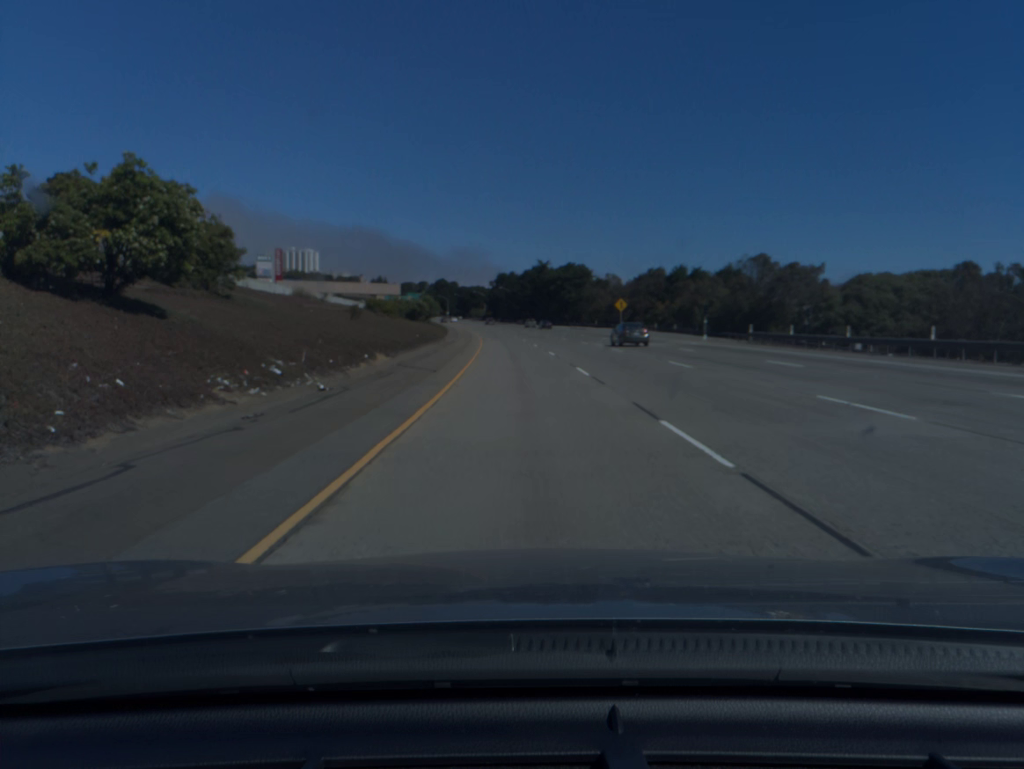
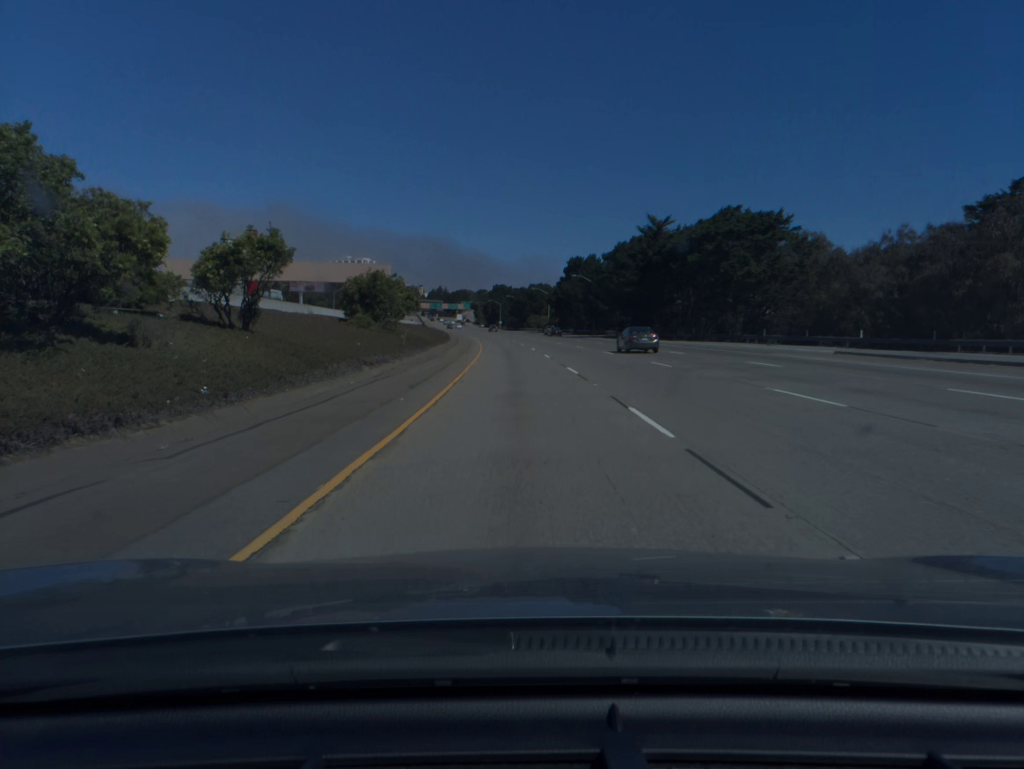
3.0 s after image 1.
(-4.1, +99.4) m; -5°
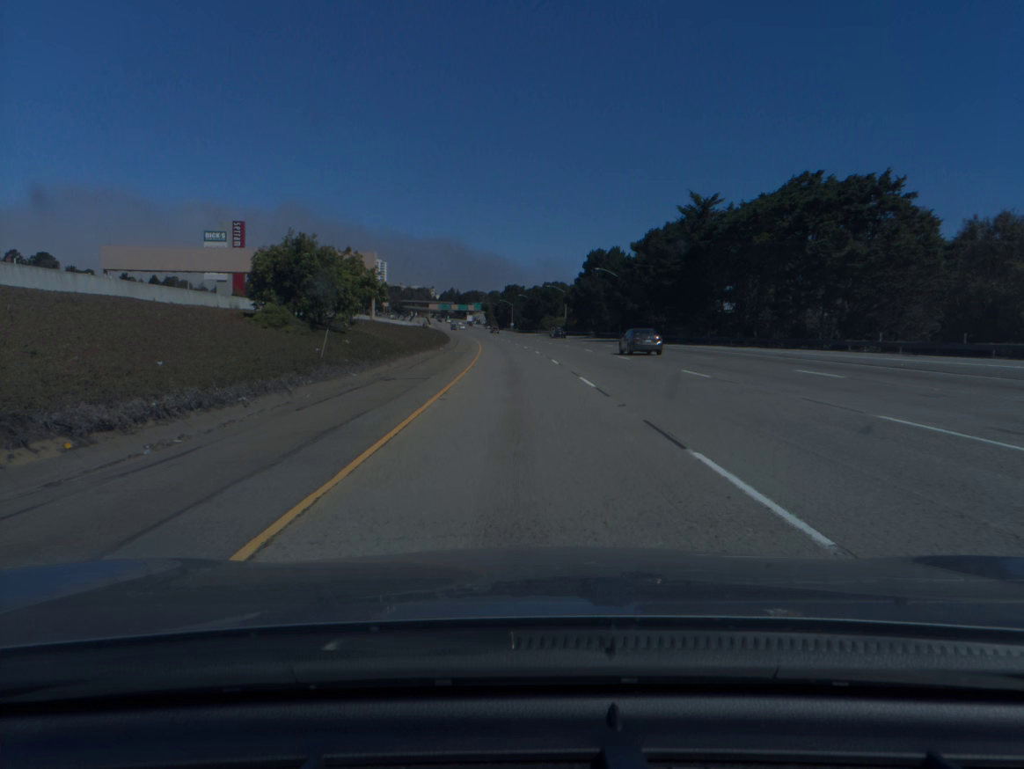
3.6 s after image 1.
(-0.2, +20.0) m; -1°
